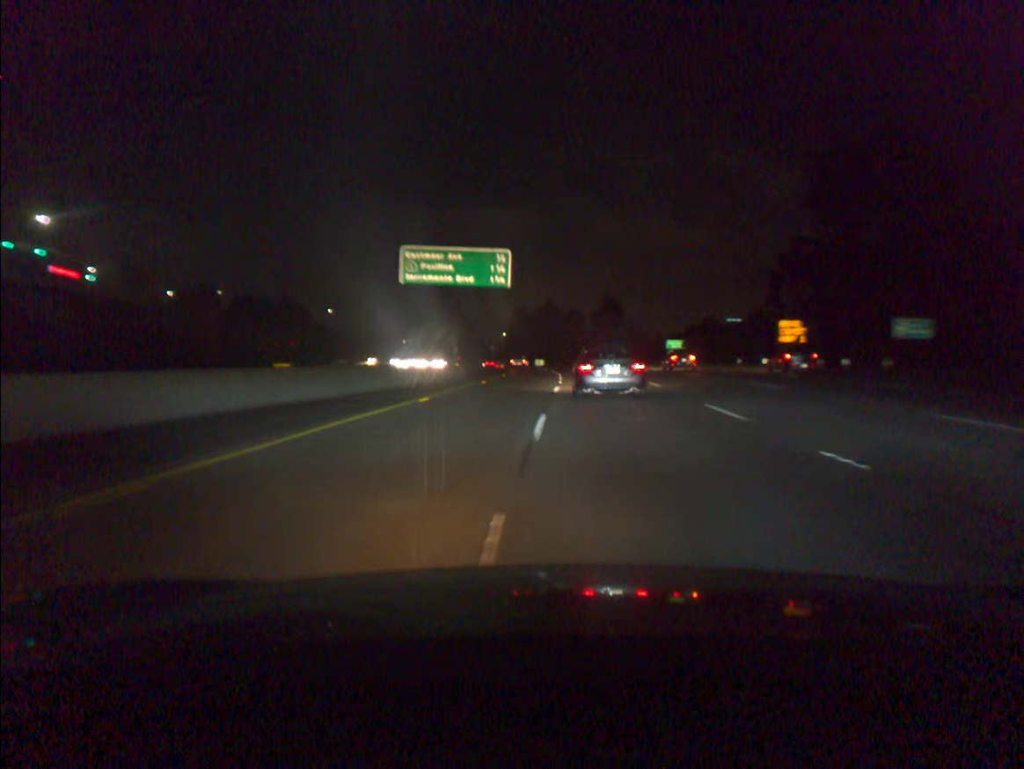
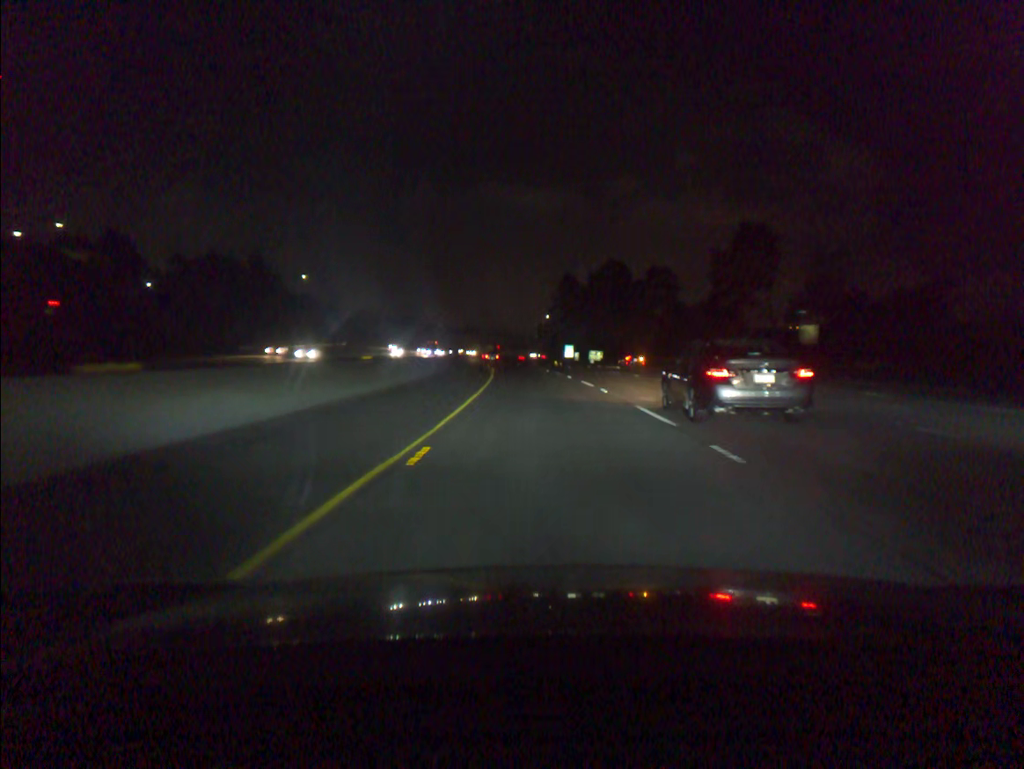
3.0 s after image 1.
(-1.8, +85.1) m; -3°
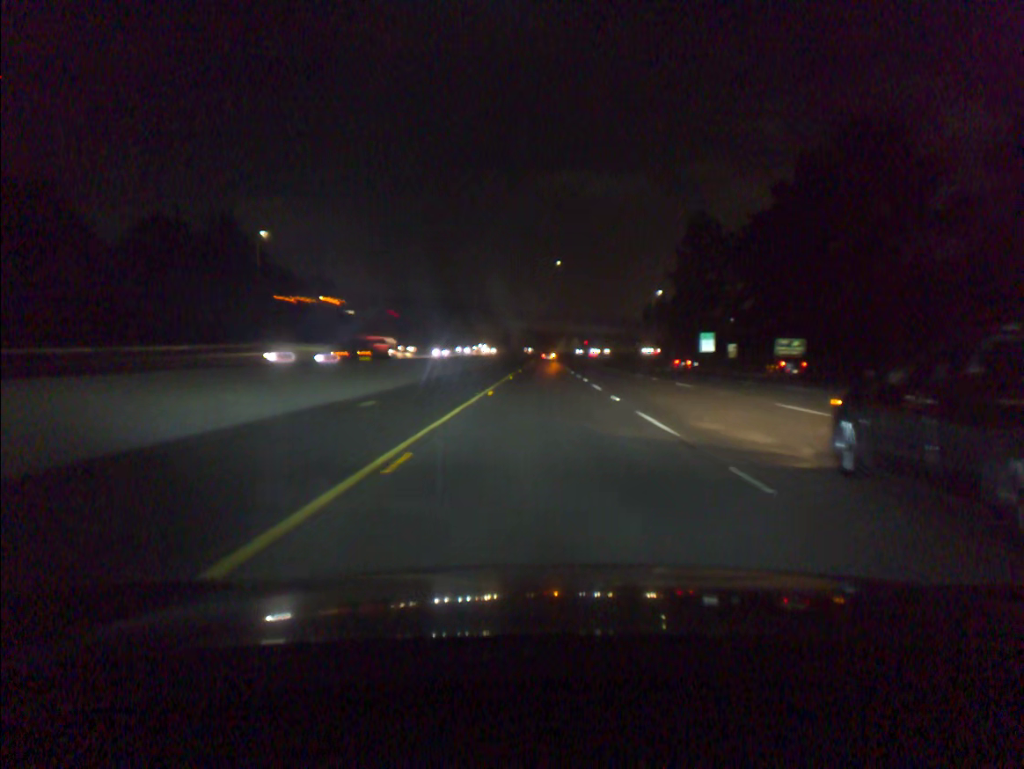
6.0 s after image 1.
(-5.2, +88.0) m; -6°
